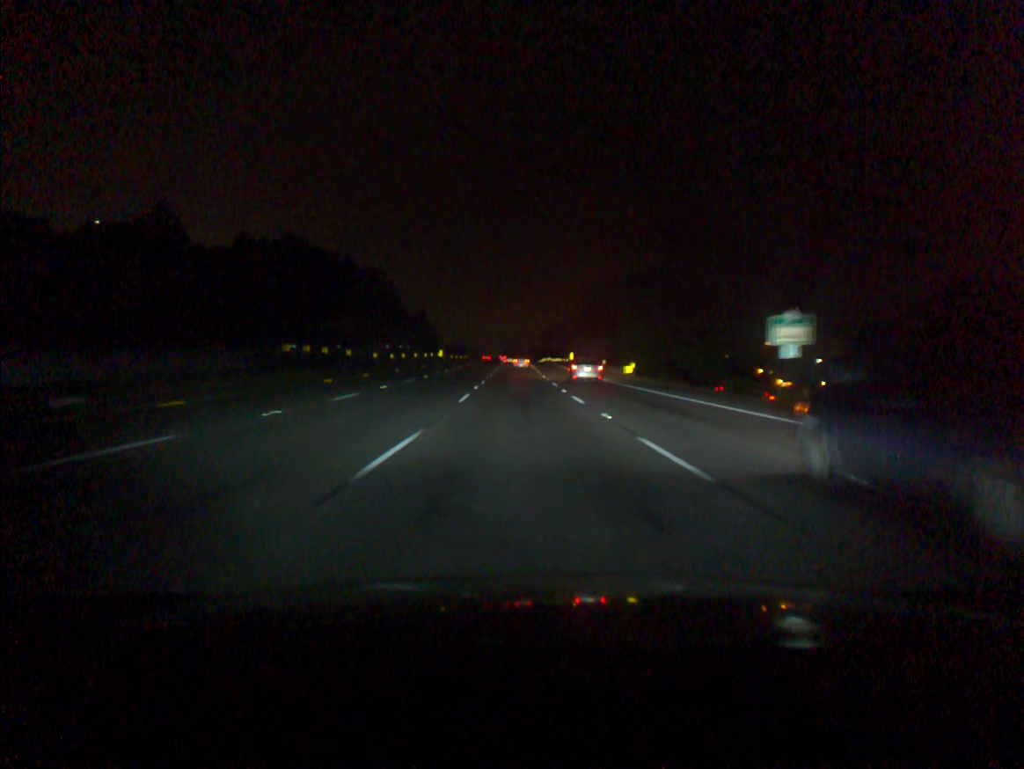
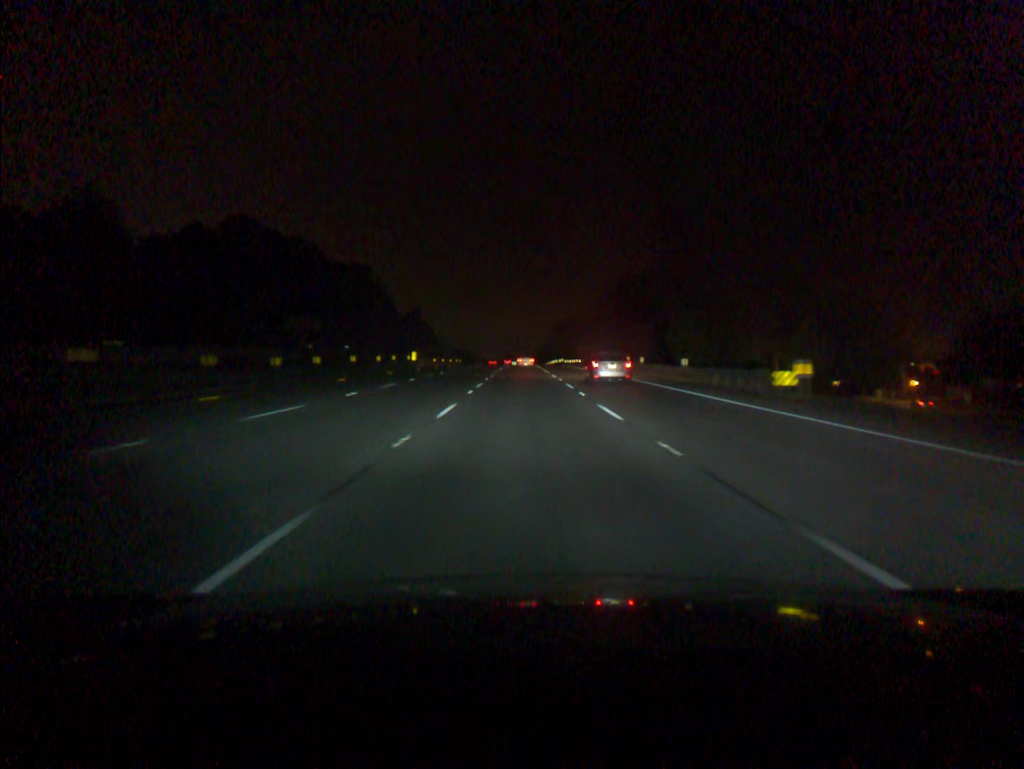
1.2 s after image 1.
(-0.2, +36.5) m; 0°
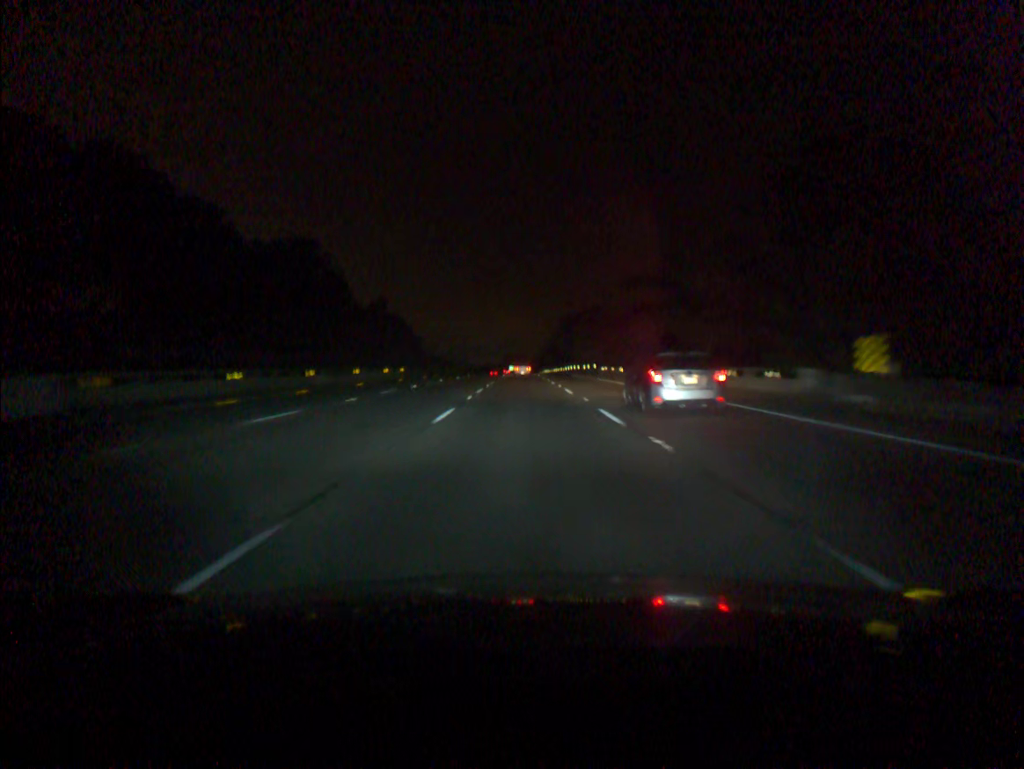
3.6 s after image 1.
(+0.1, +73.3) m; 0°
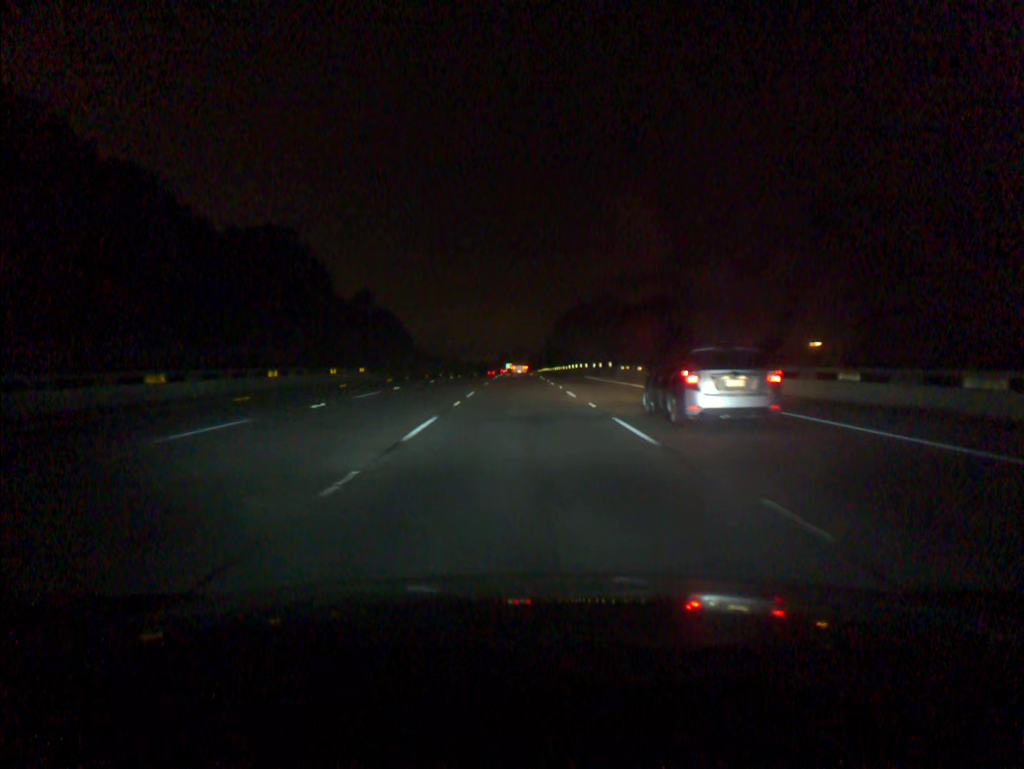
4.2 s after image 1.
(0.0, +18.4) m; 0°
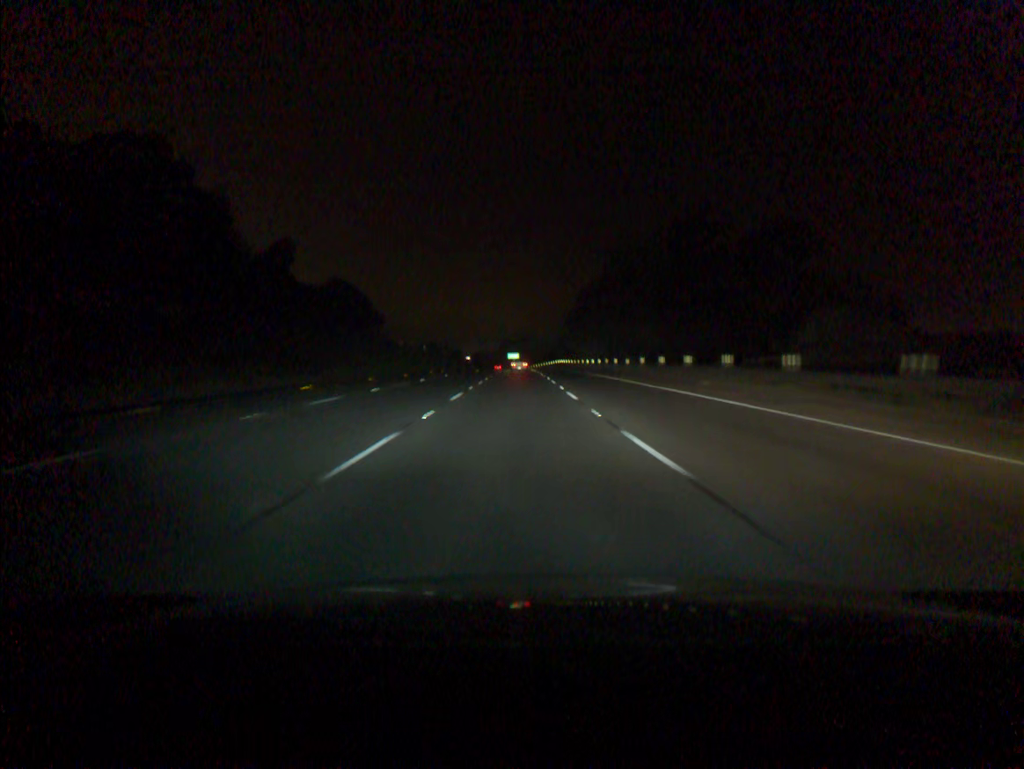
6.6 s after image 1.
(-0.1, +73.7) m; 0°
